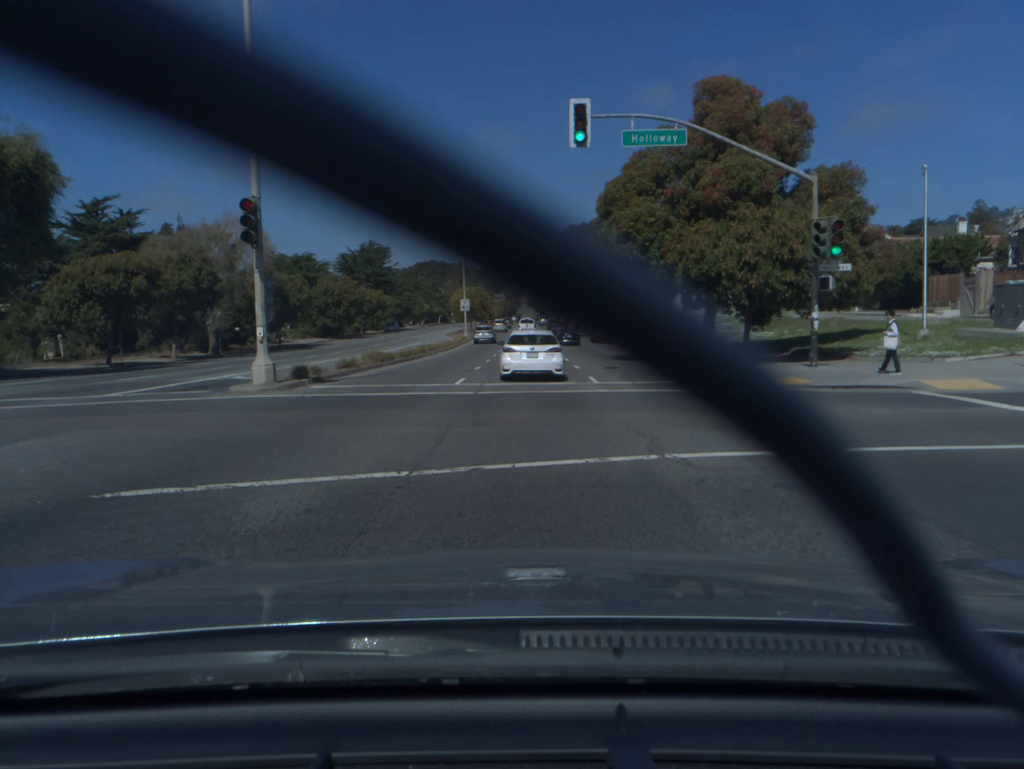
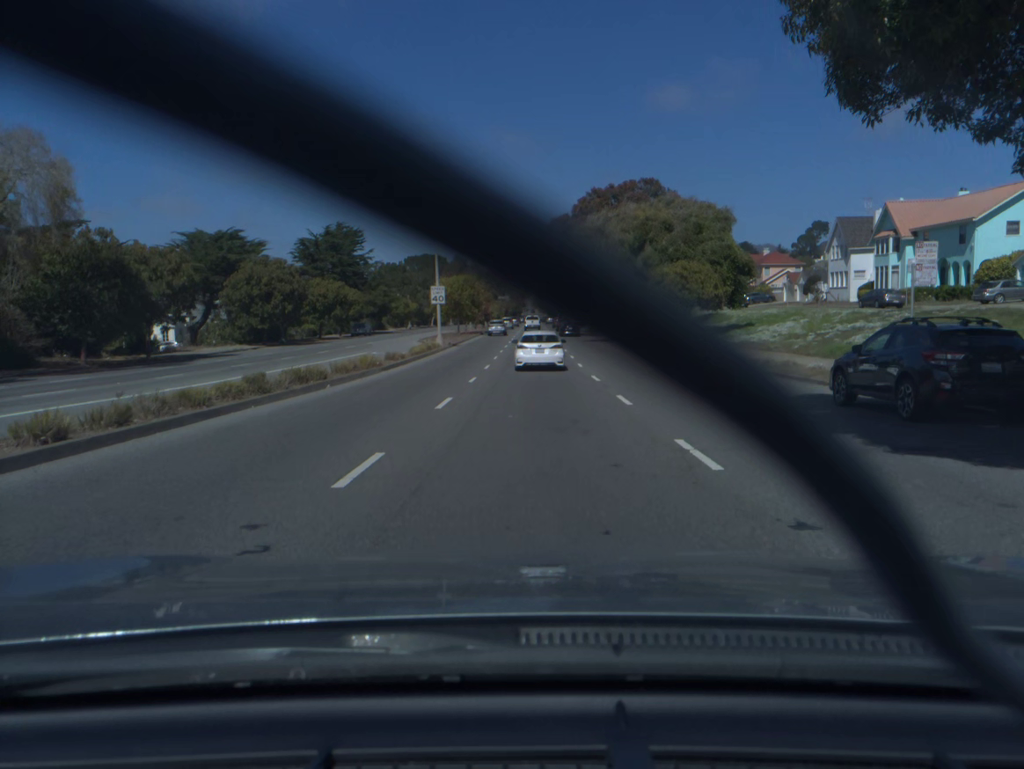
(-0.2, +27.8) m; -1°
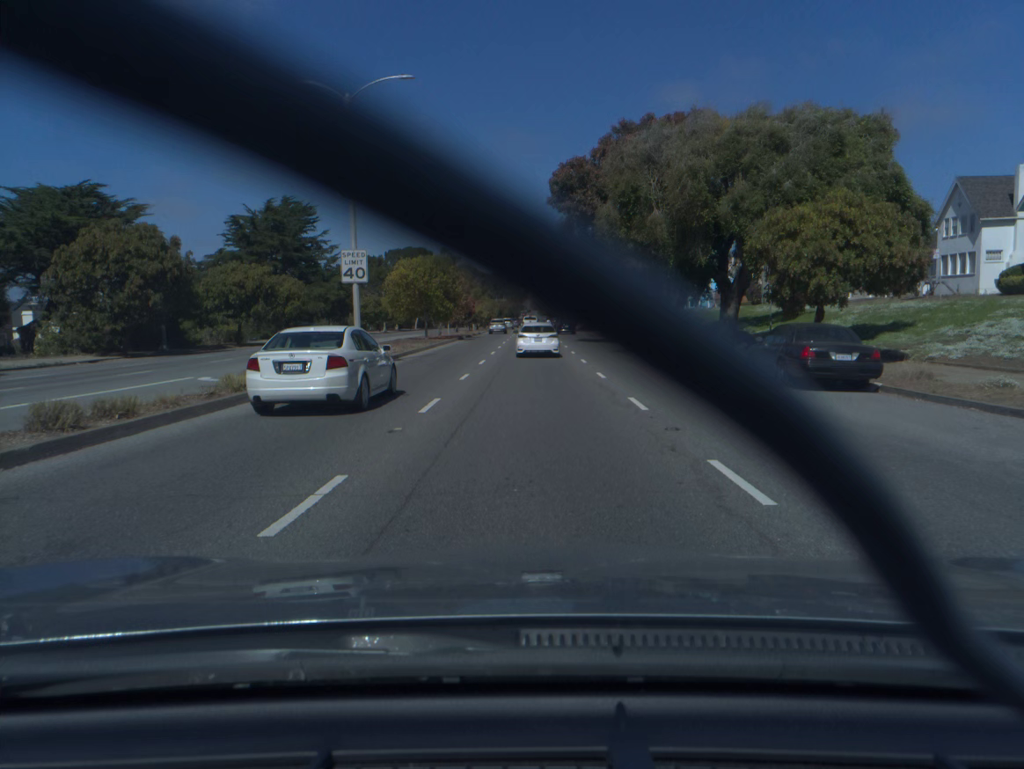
(0.0, +23.8) m; 0°
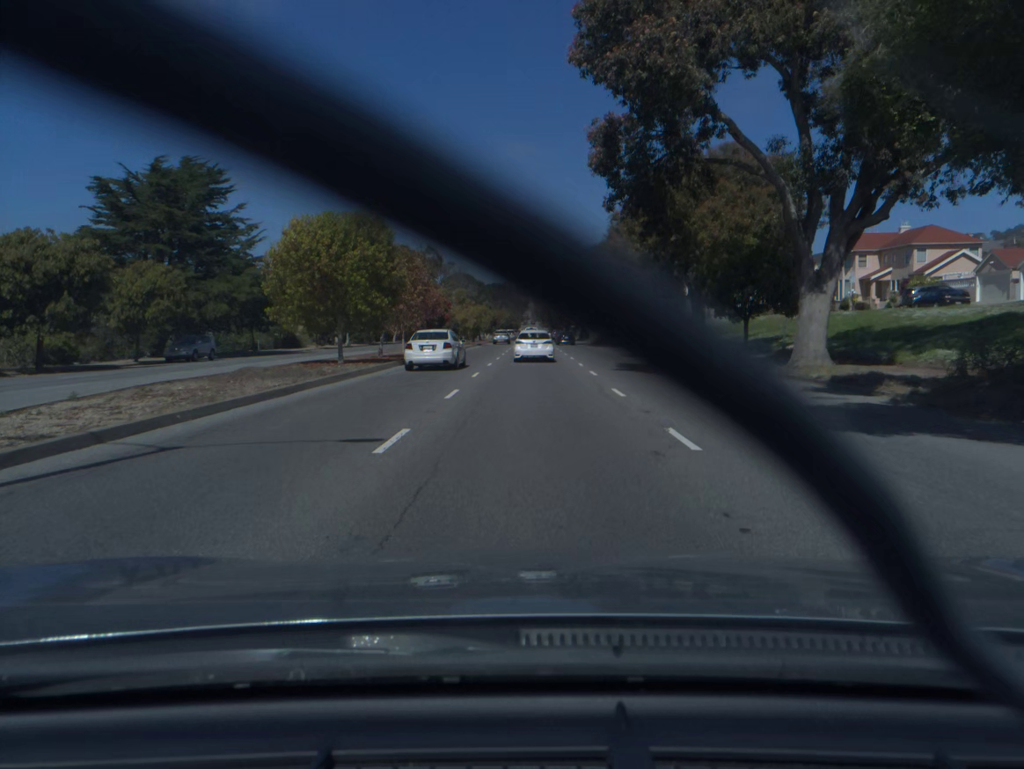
(0.0, +25.9) m; 0°
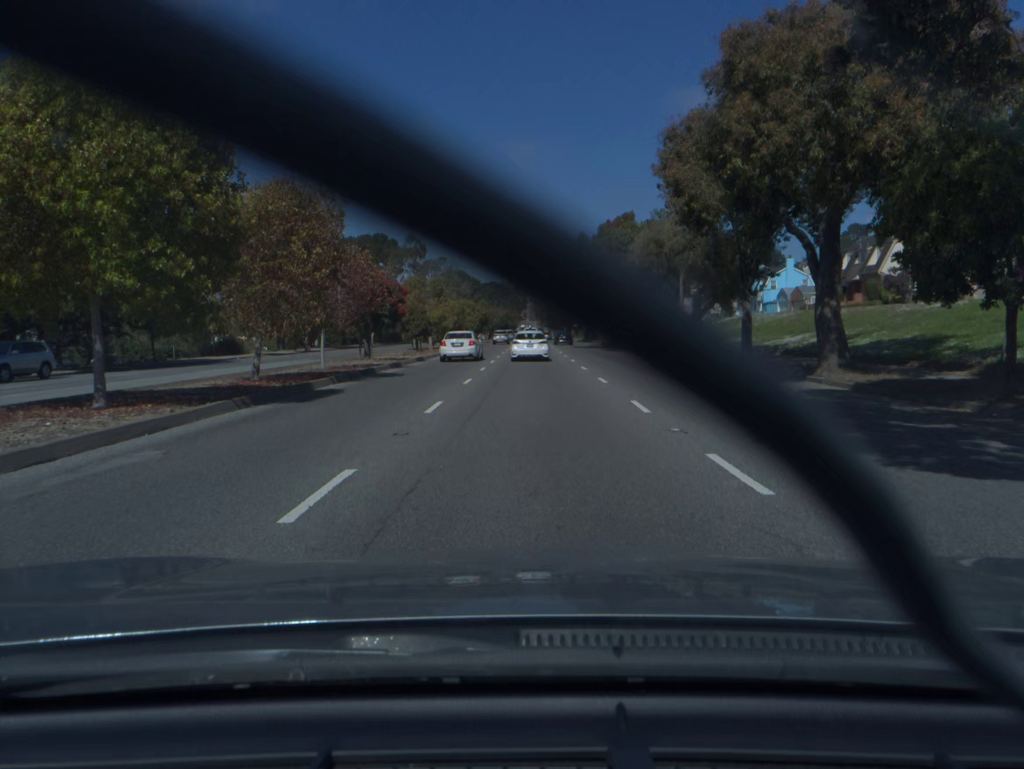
(0.0, +17.7) m; 0°
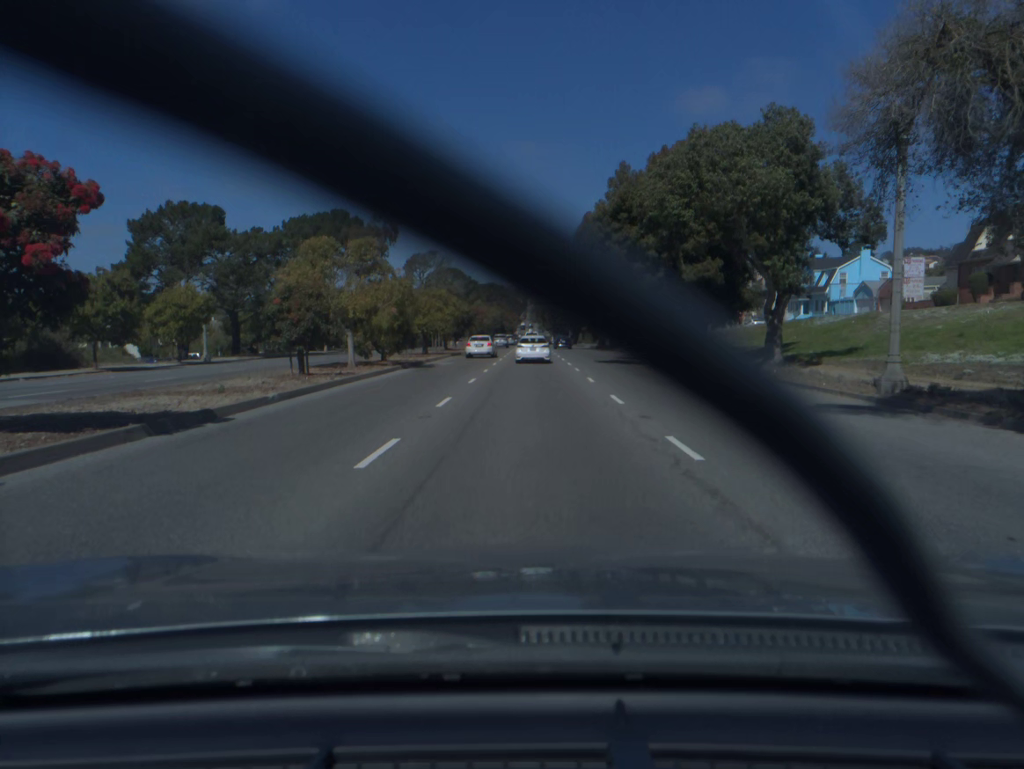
(0.0, +26.4) m; 0°
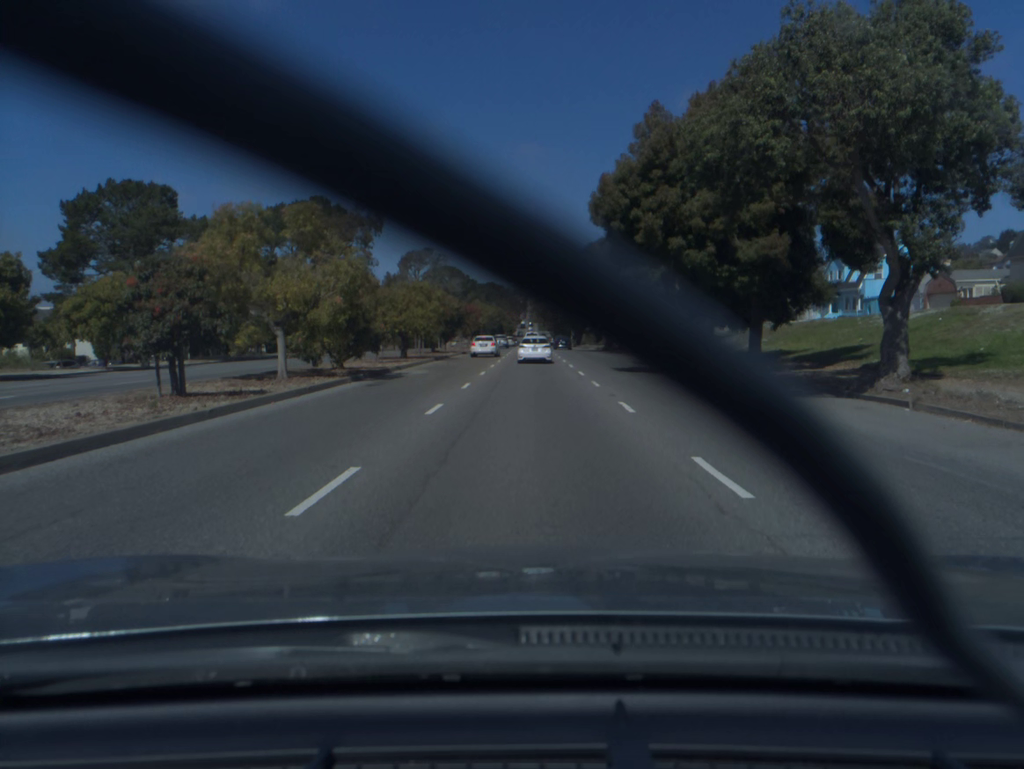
(0.0, +9.2) m; 0°
